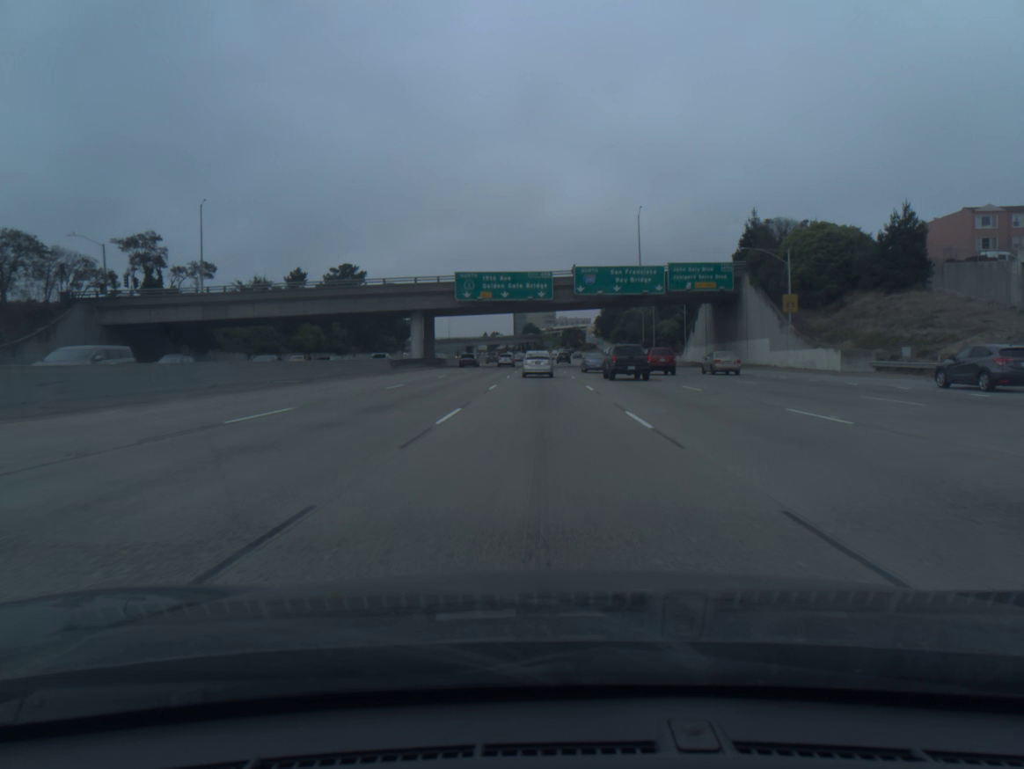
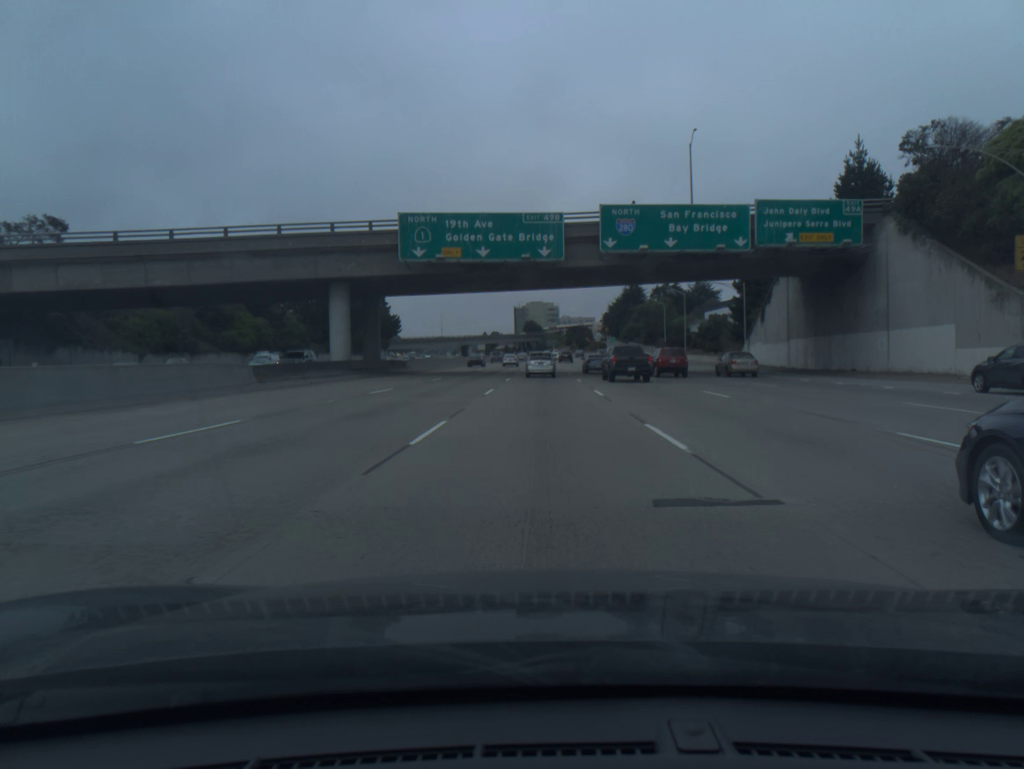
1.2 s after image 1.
(0.0, +31.7) m; 0°
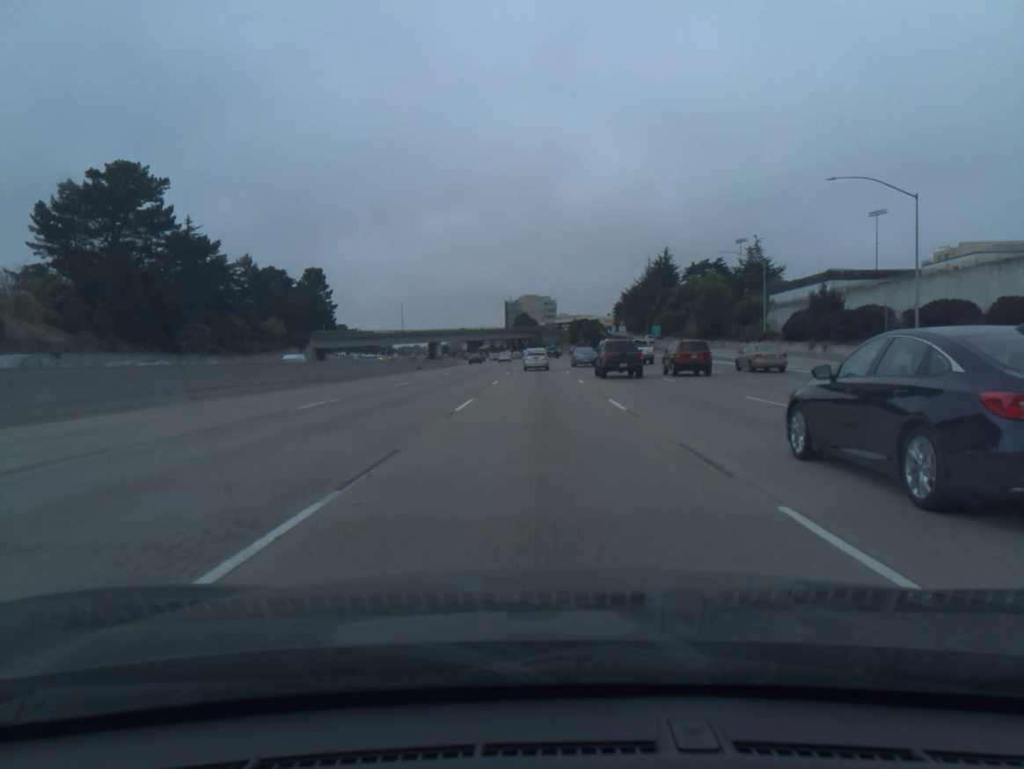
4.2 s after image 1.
(+0.1, +78.6) m; 0°
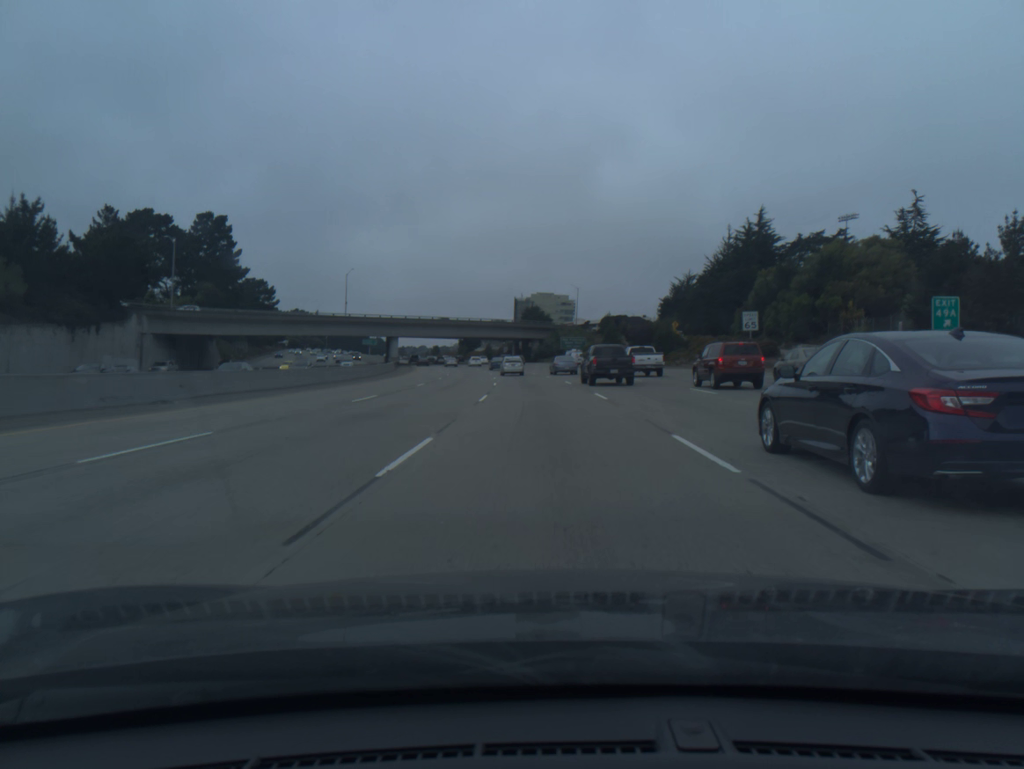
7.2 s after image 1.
(-0.6, +79.7) m; -1°
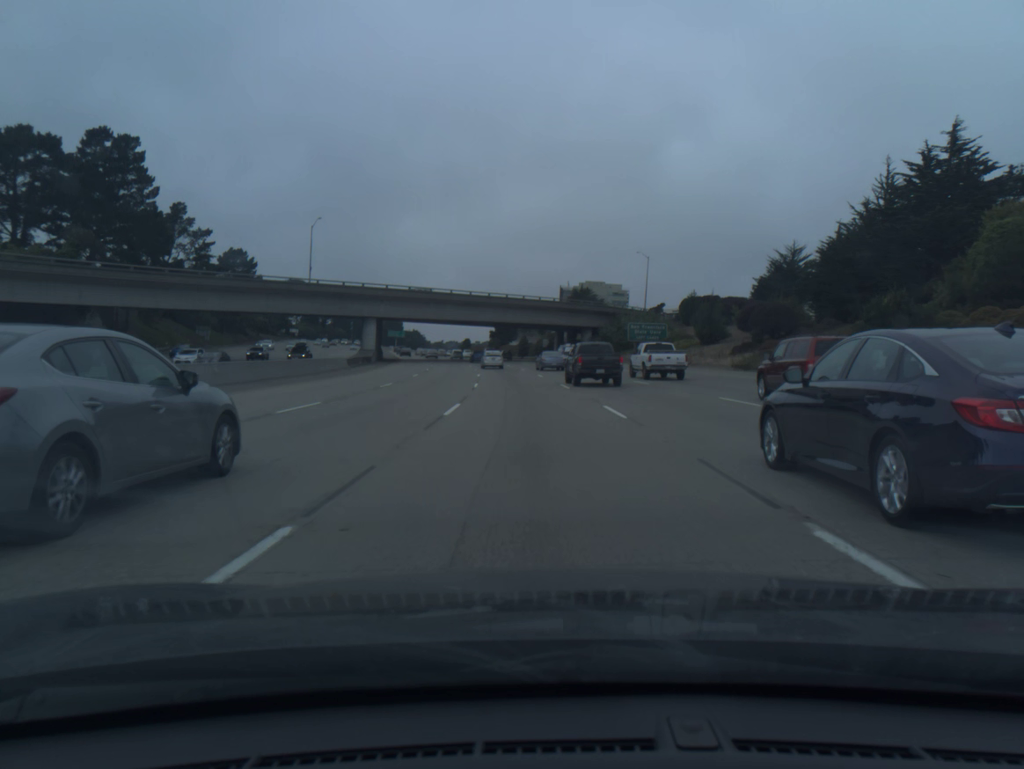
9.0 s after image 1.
(-1.0, +49.2) m; -3°
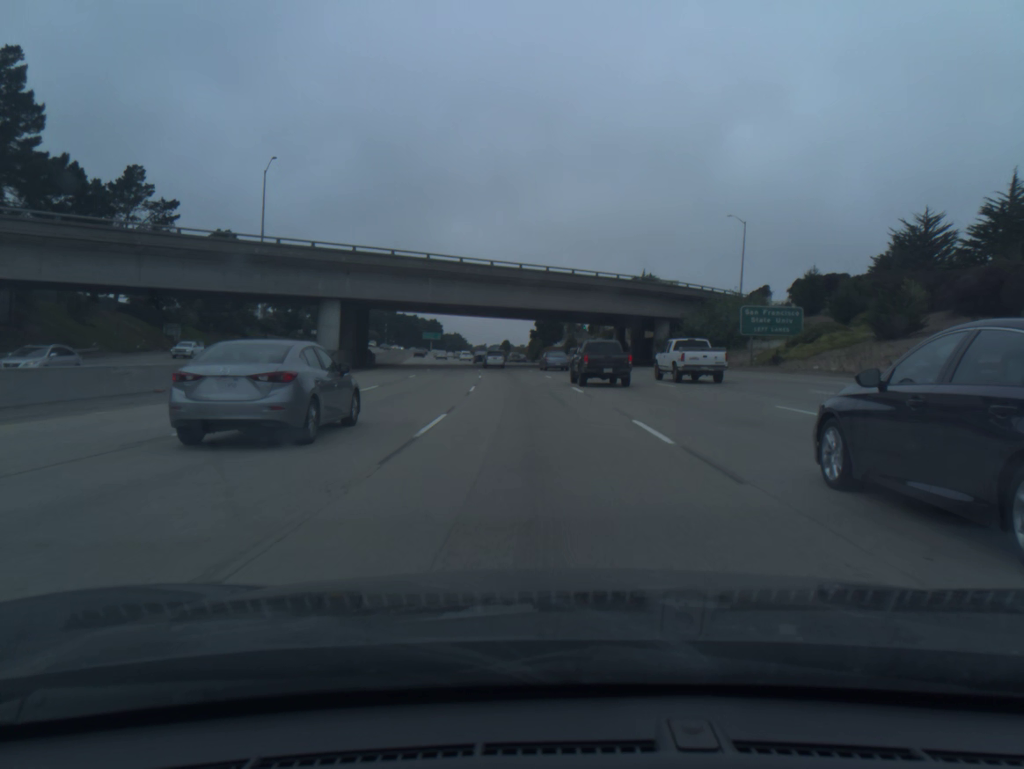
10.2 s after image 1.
(-1.0, +33.4) m; -3°
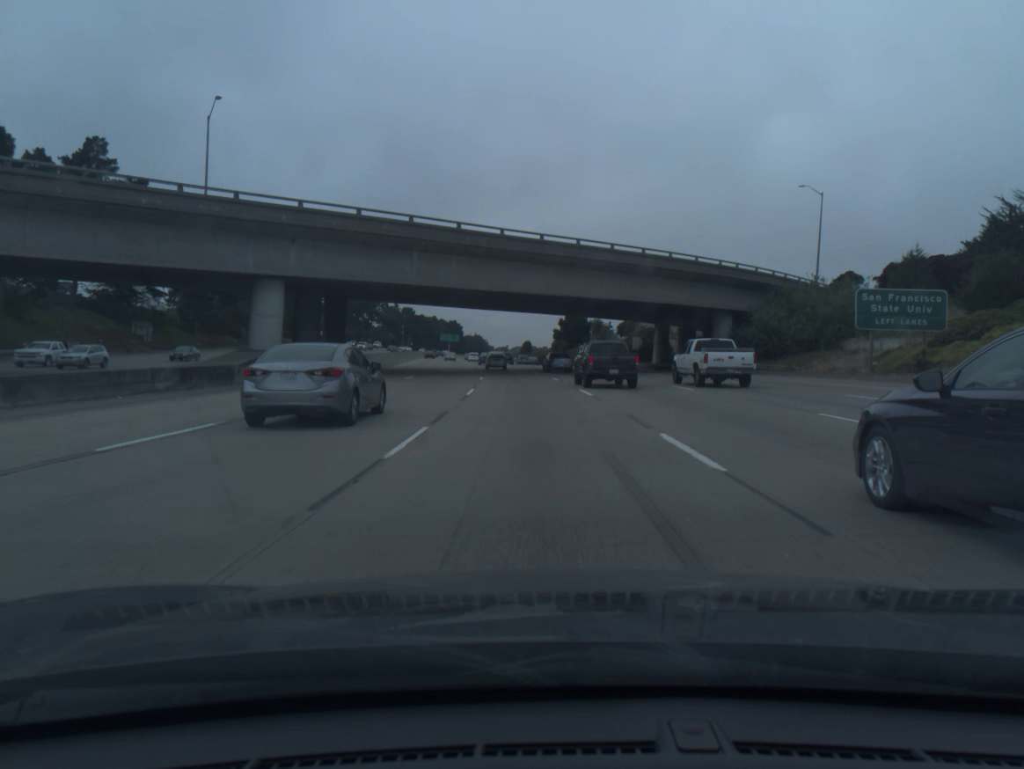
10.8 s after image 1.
(-0.2, +16.8) m; -2°
